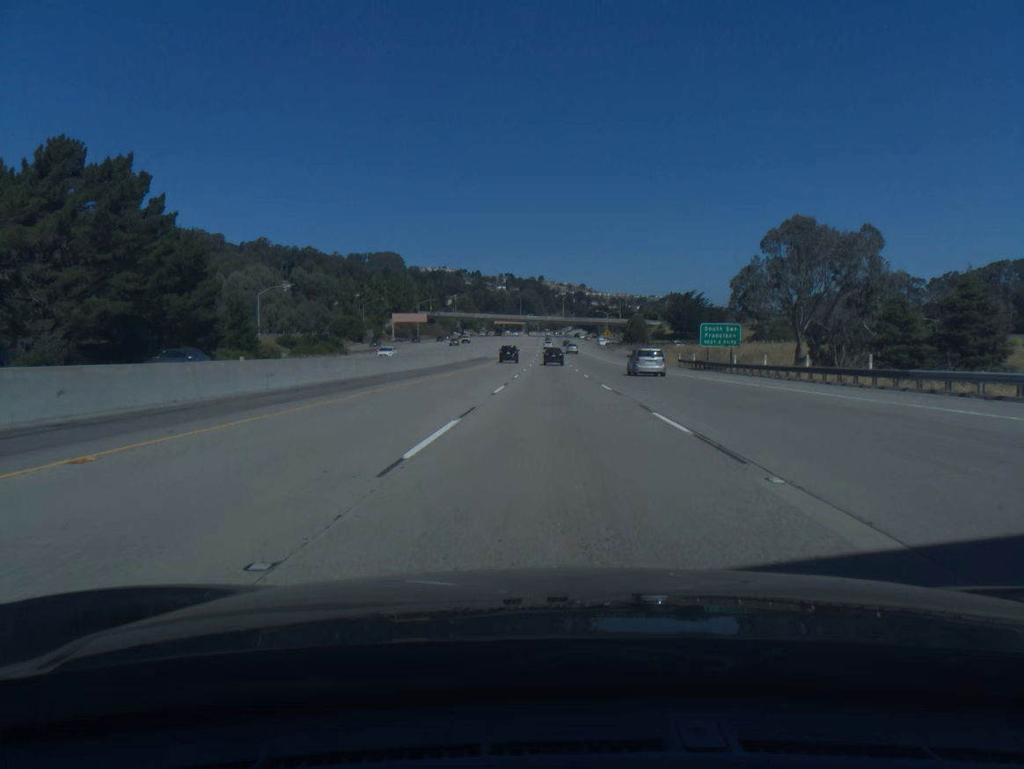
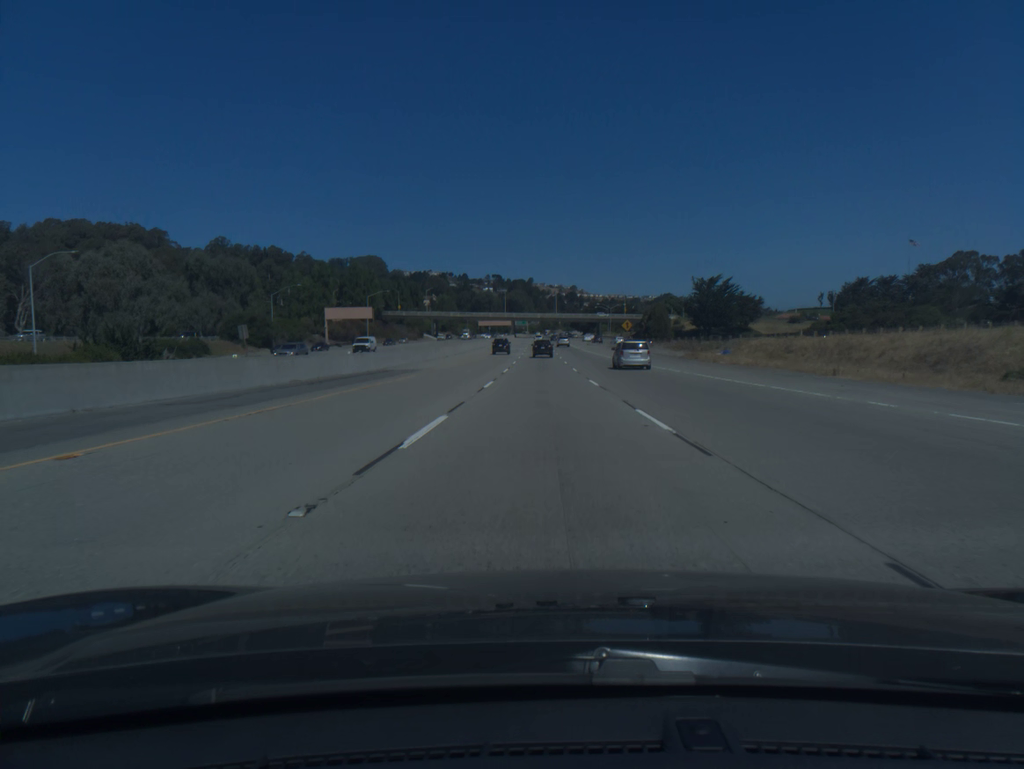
(+0.4, +57.9) m; +1°
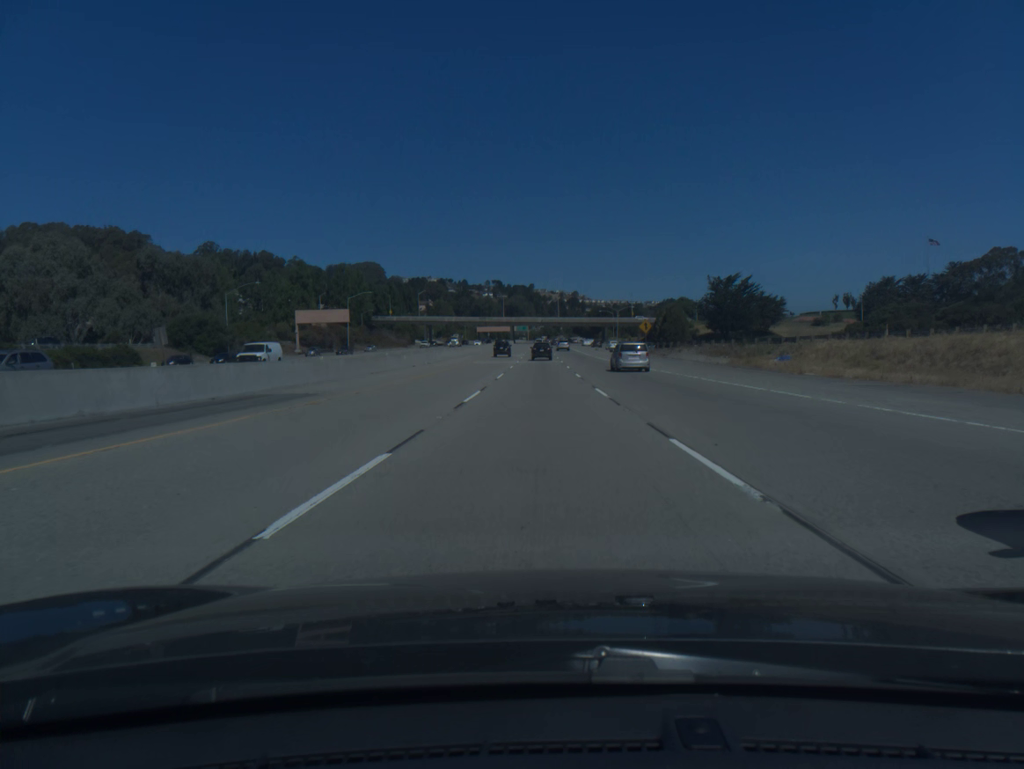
(0.0, +19.3) m; 0°
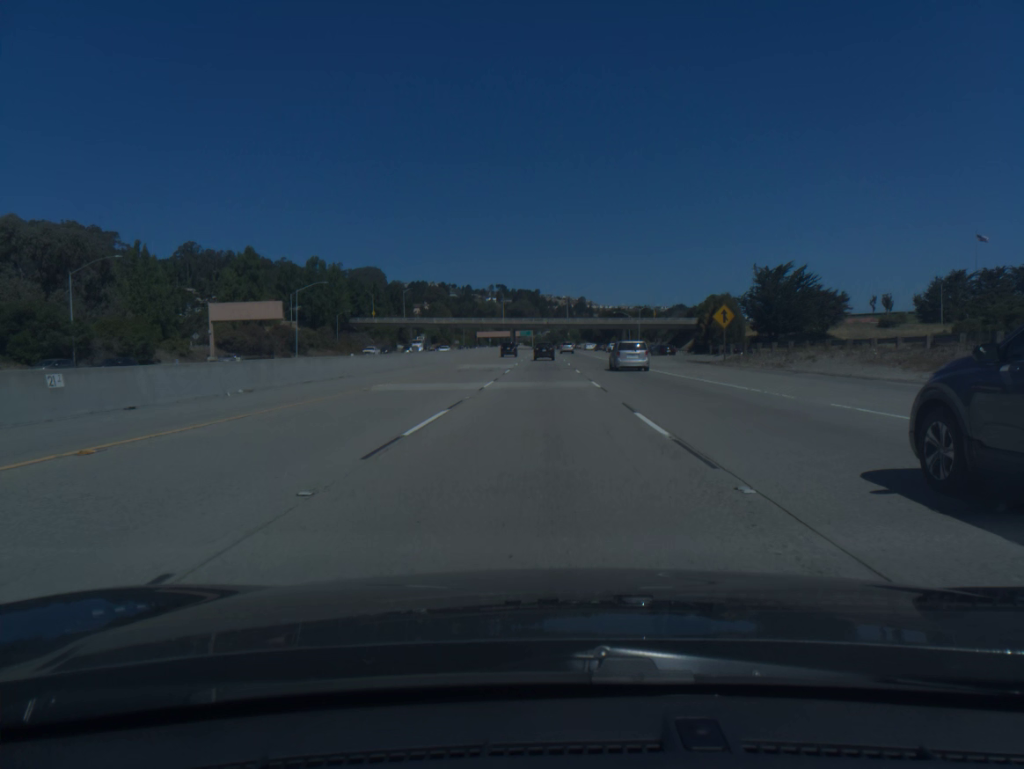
(-0.1, +38.5) m; 0°
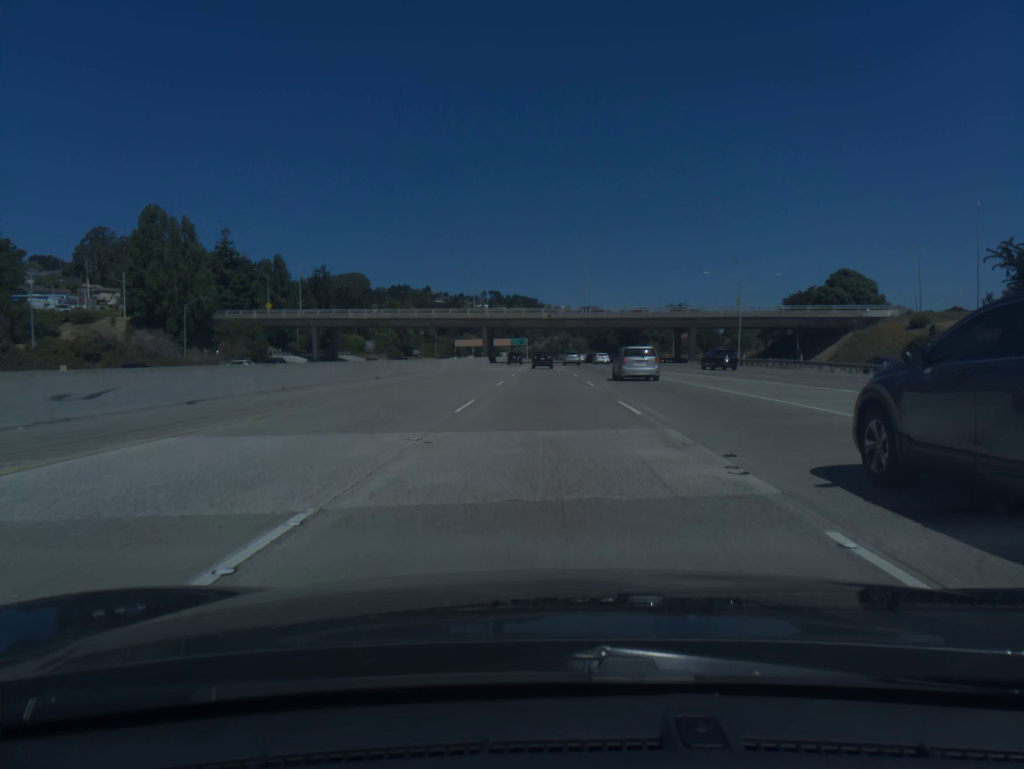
(-0.2, +96.7) m; 0°
